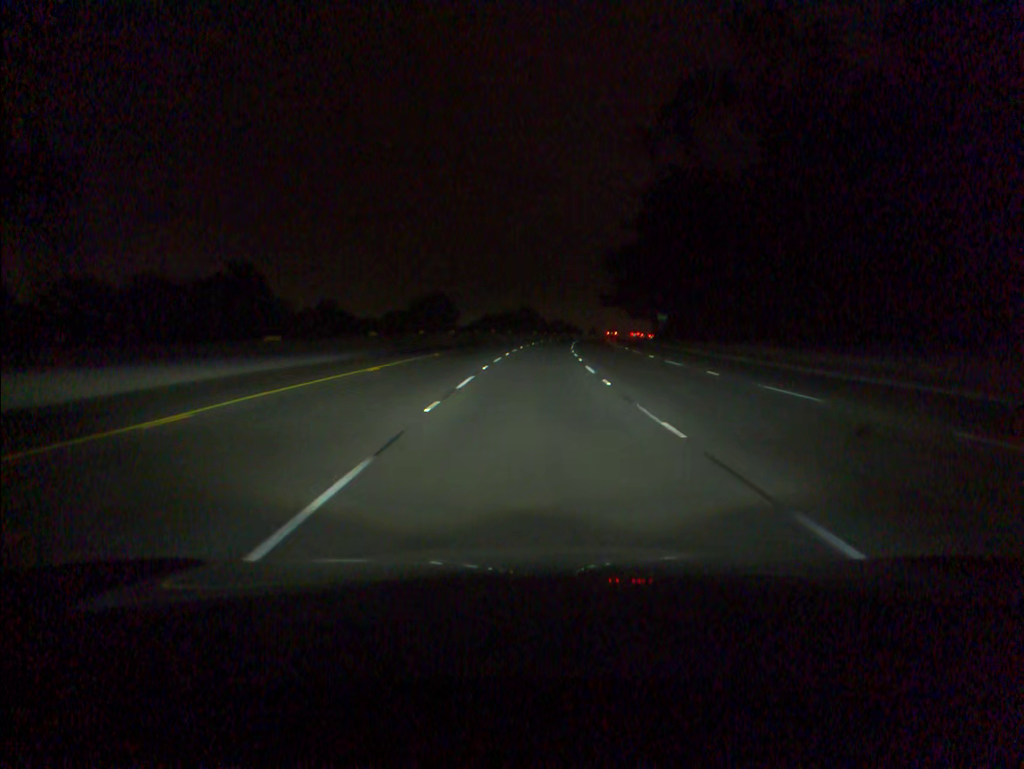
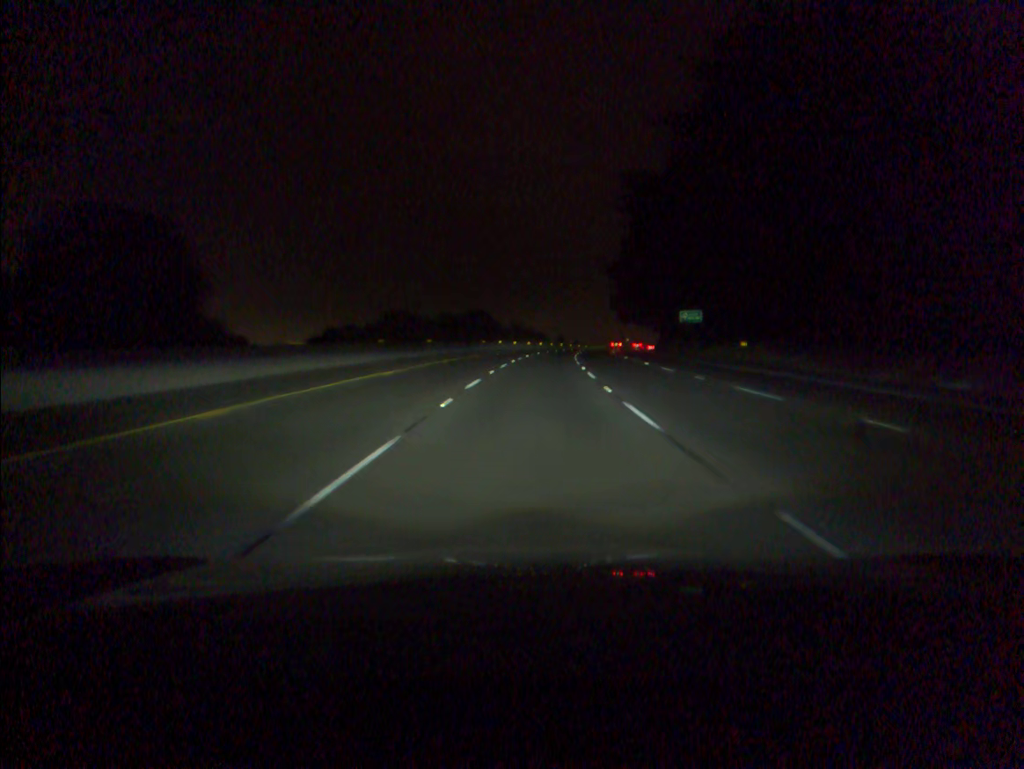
(+1.5, +56.3) m; +3°
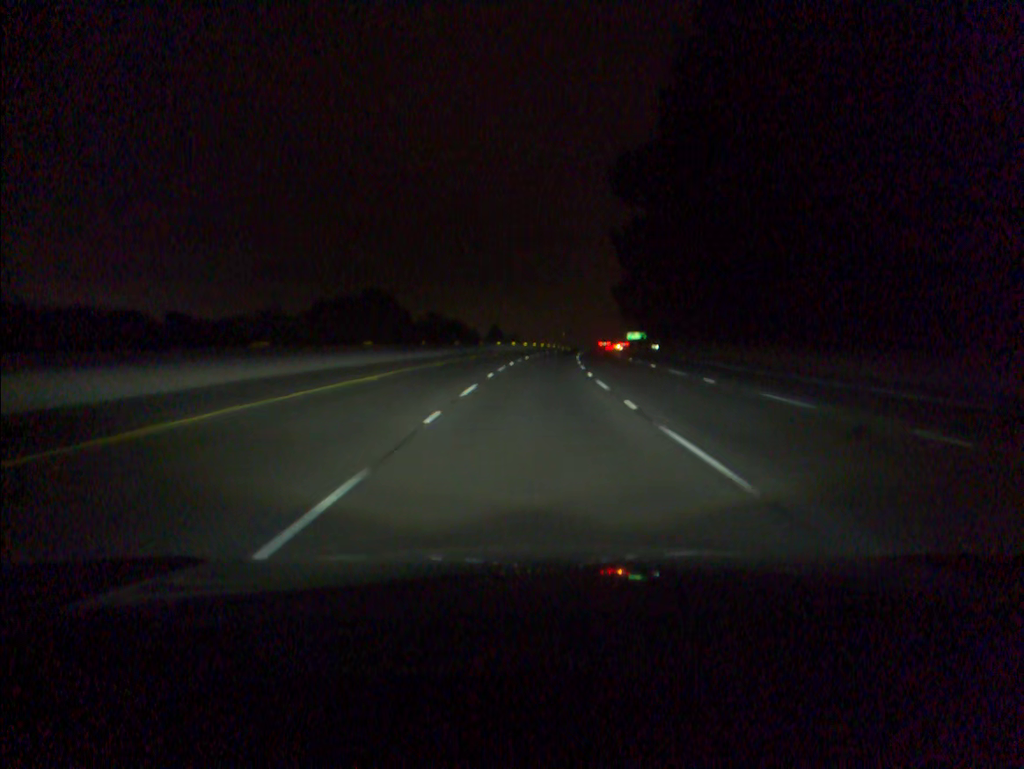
(+3.2, +75.5) m; +5°
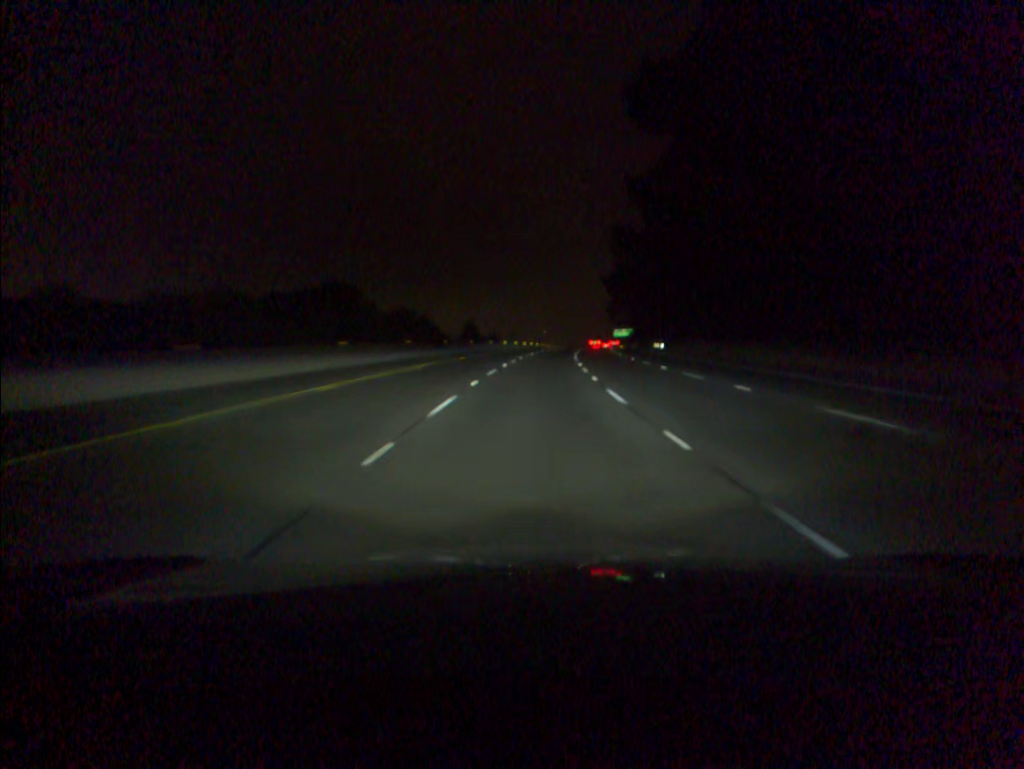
(+0.2, +19.2) m; +1°
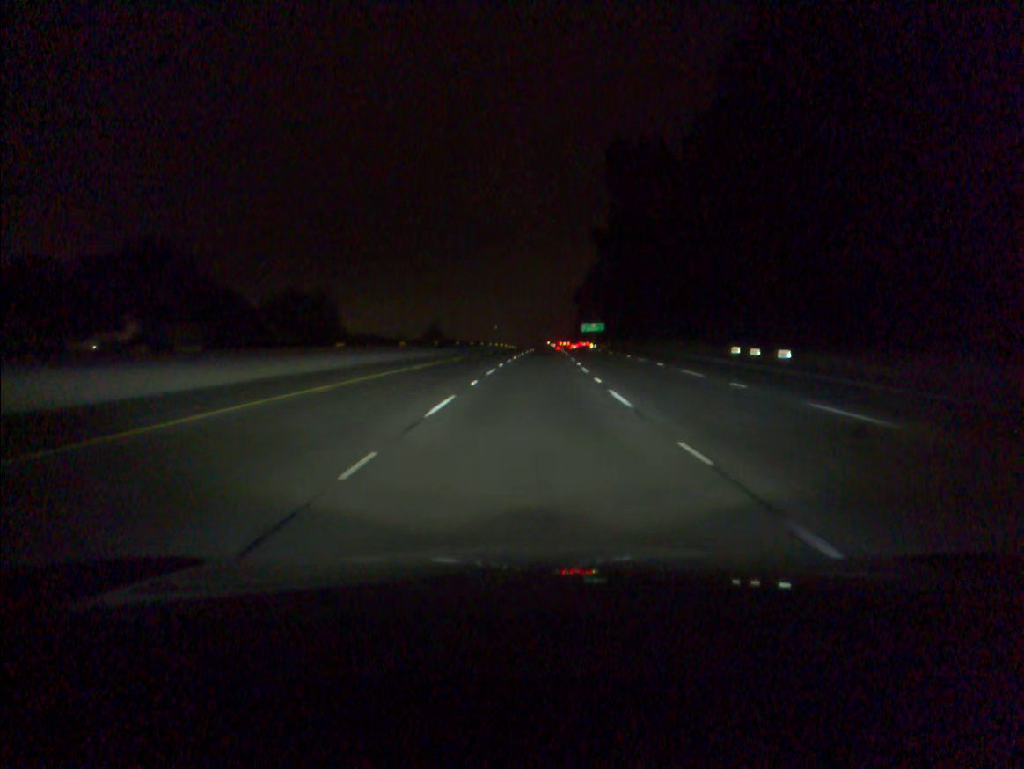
(+1.9, +58.3) m; +4°
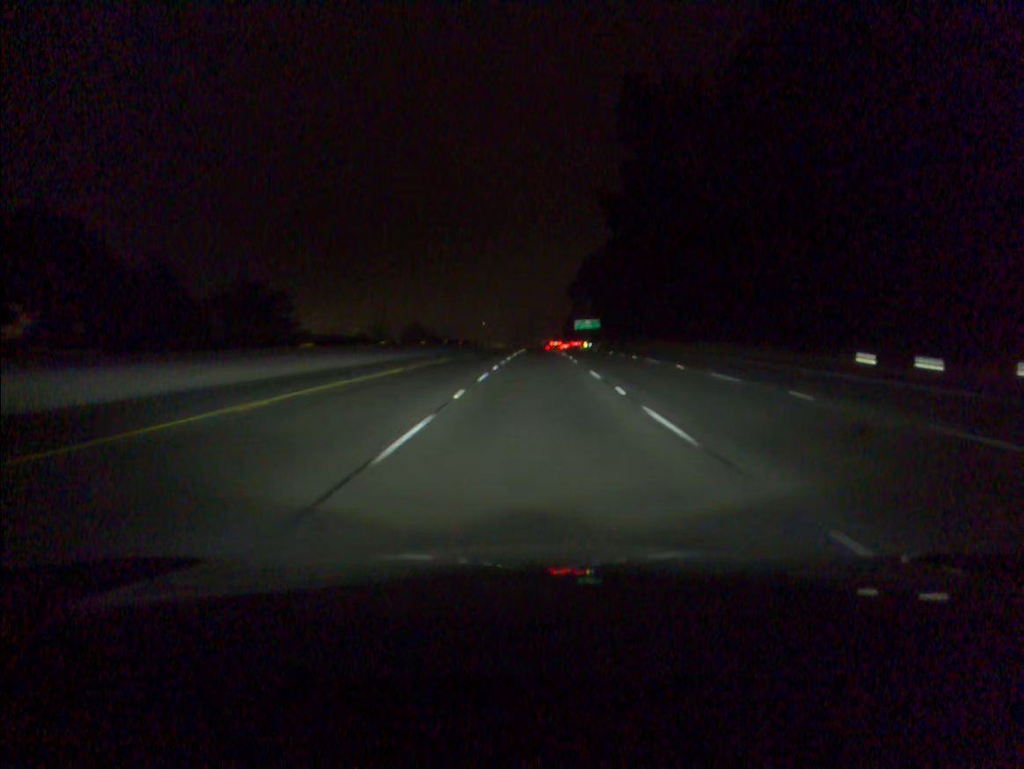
(+0.1, +19.6) m; +1°
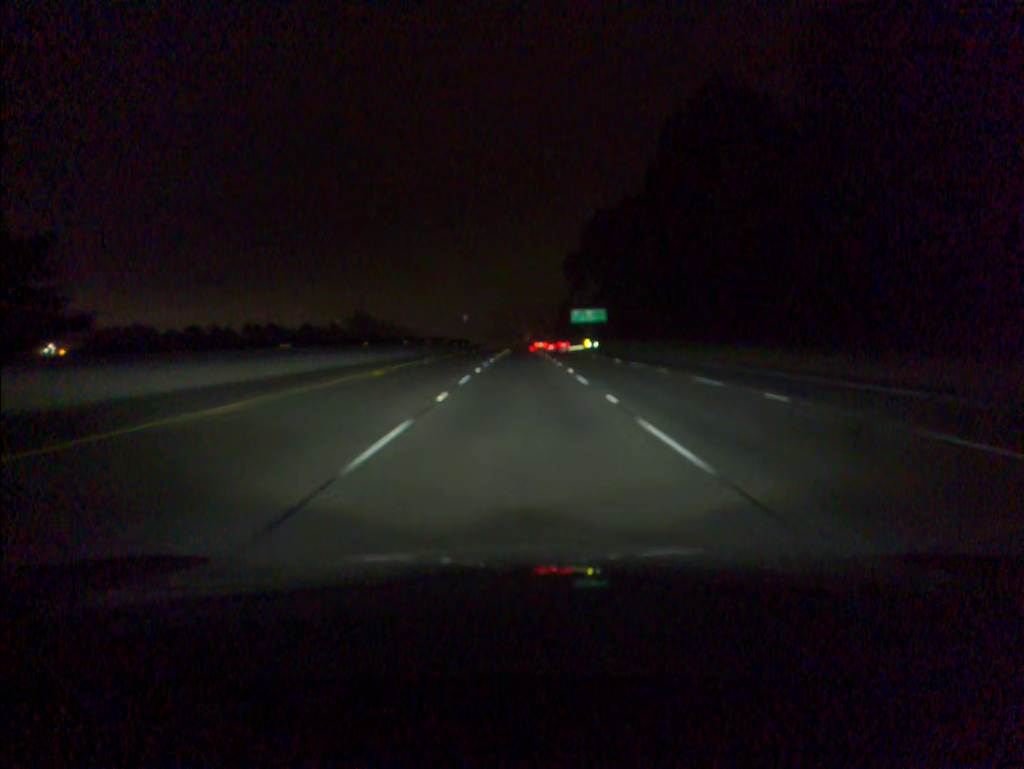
(+1.1, +58.8) m; +1°
